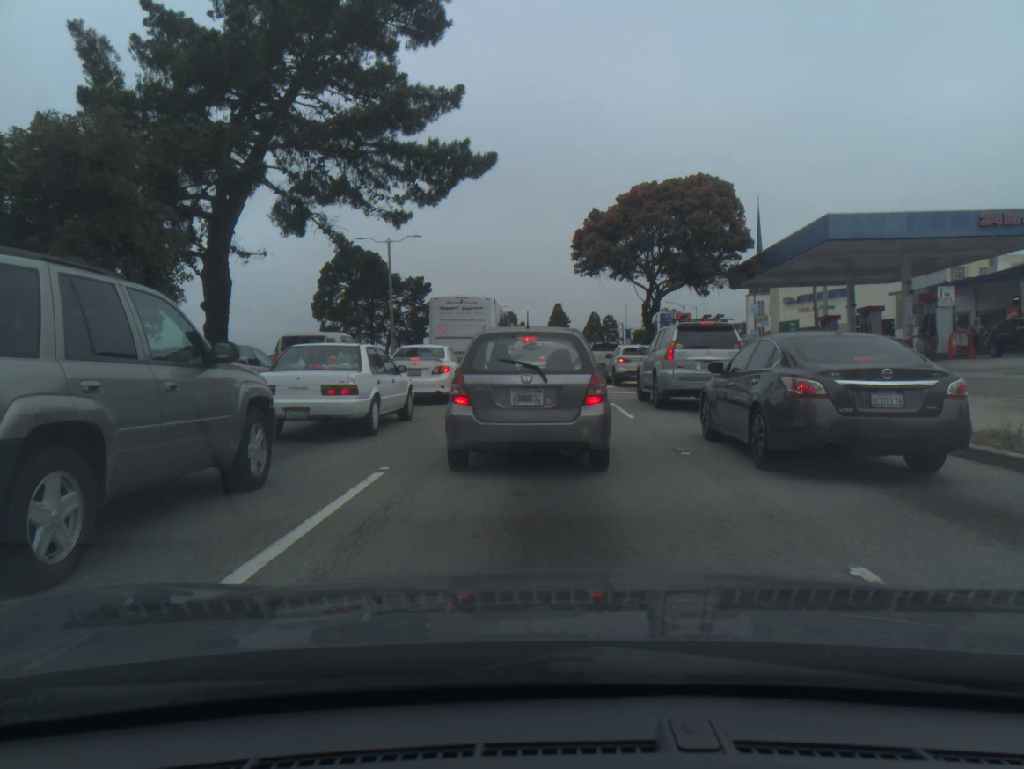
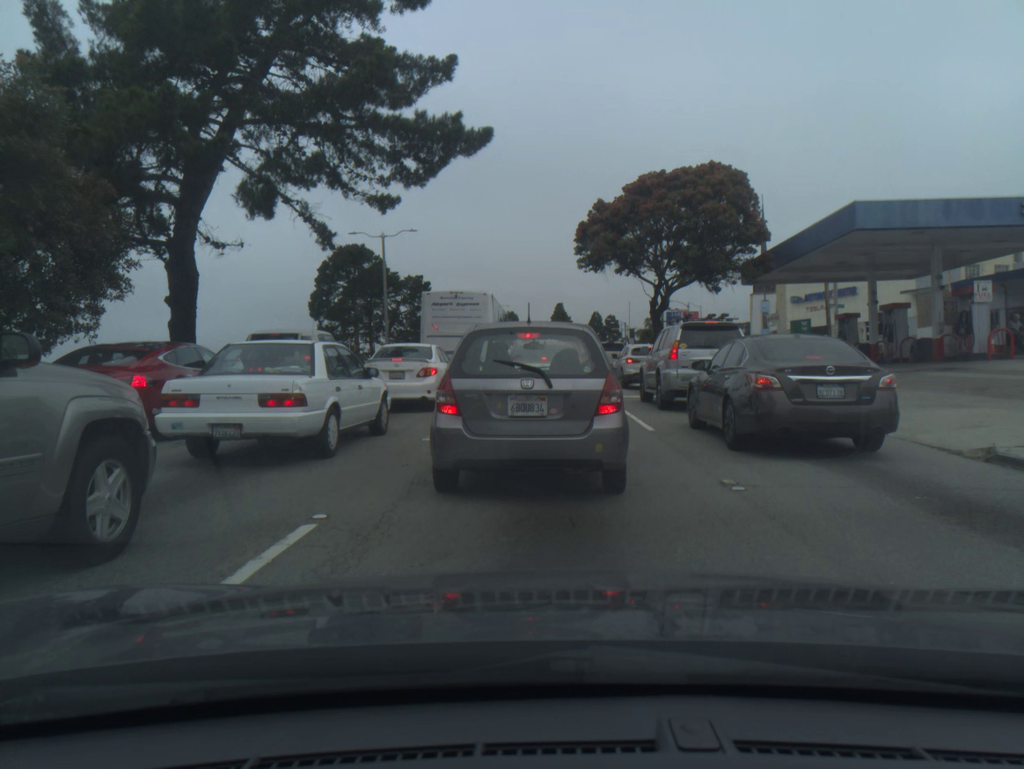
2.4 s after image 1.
(0.0, +2.4) m; 0°
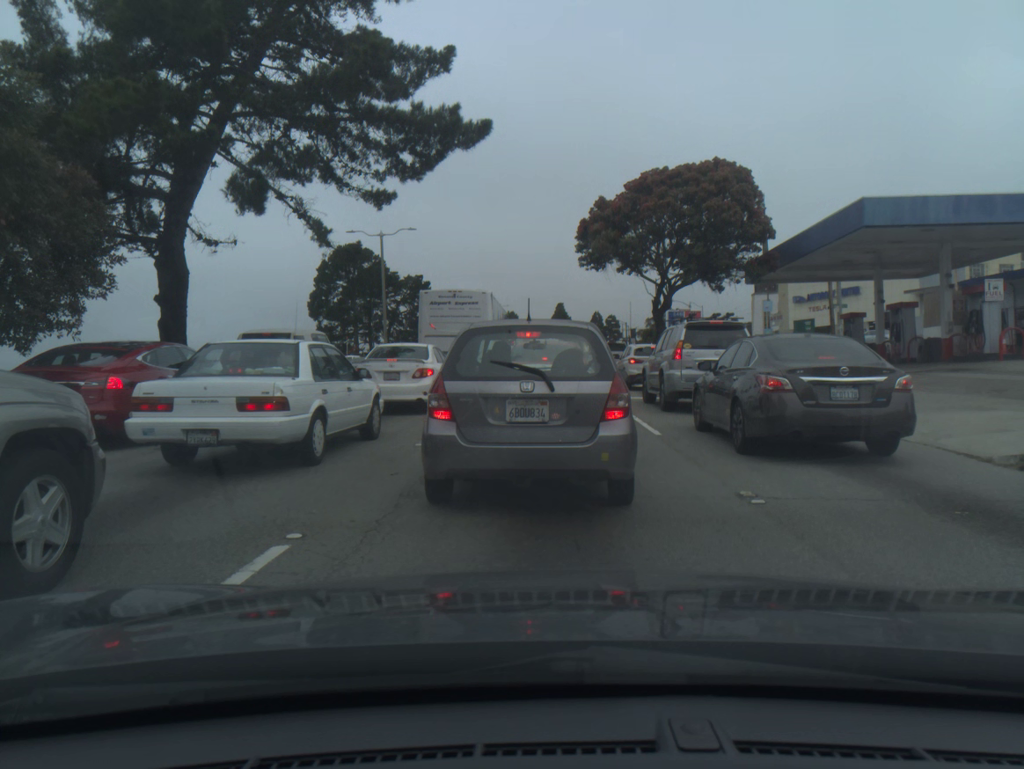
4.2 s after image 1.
(0.0, +0.6) m; 0°
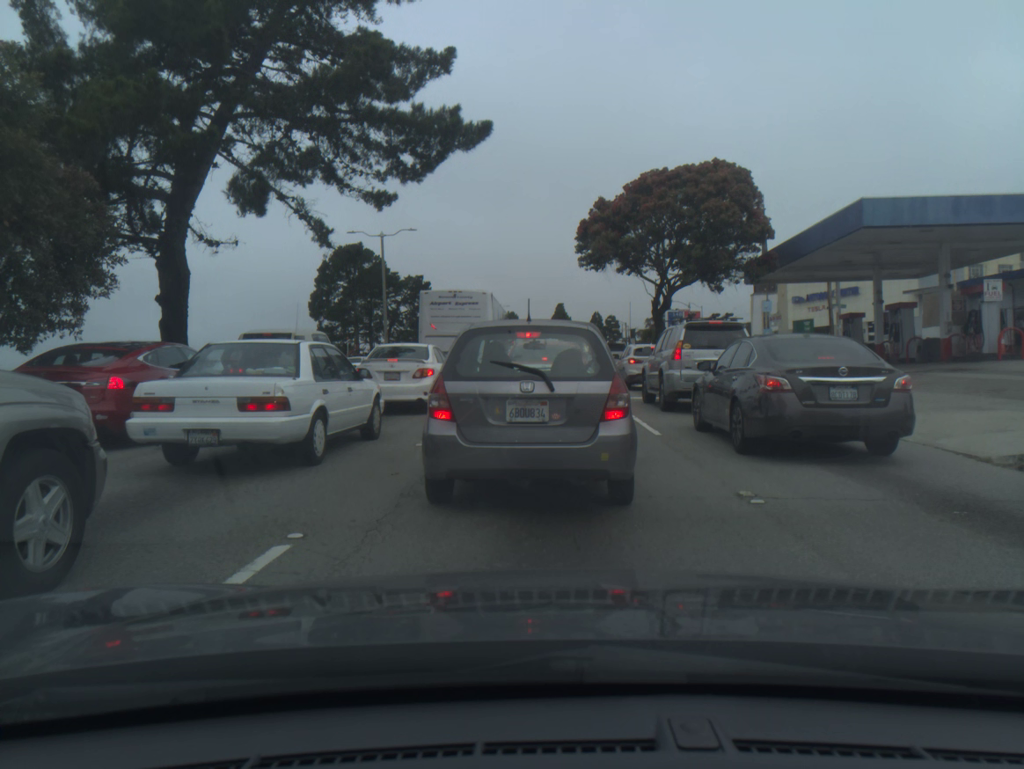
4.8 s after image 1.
(0.0, 0.0) m; 0°
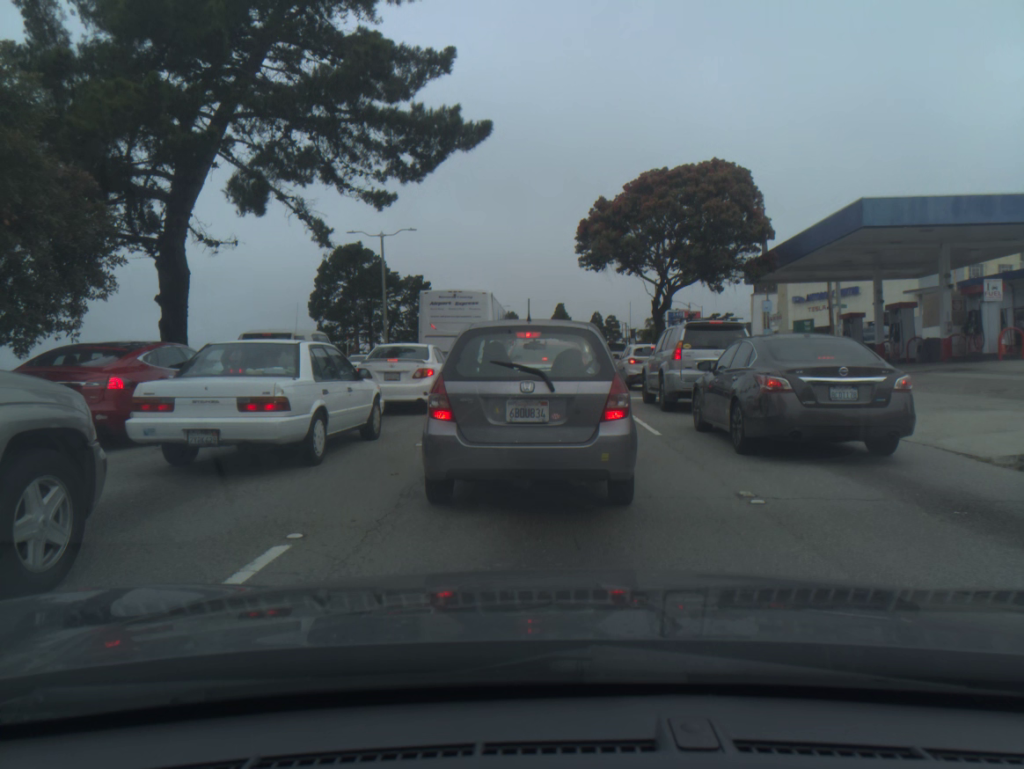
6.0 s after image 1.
(0.0, 0.0) m; 0°
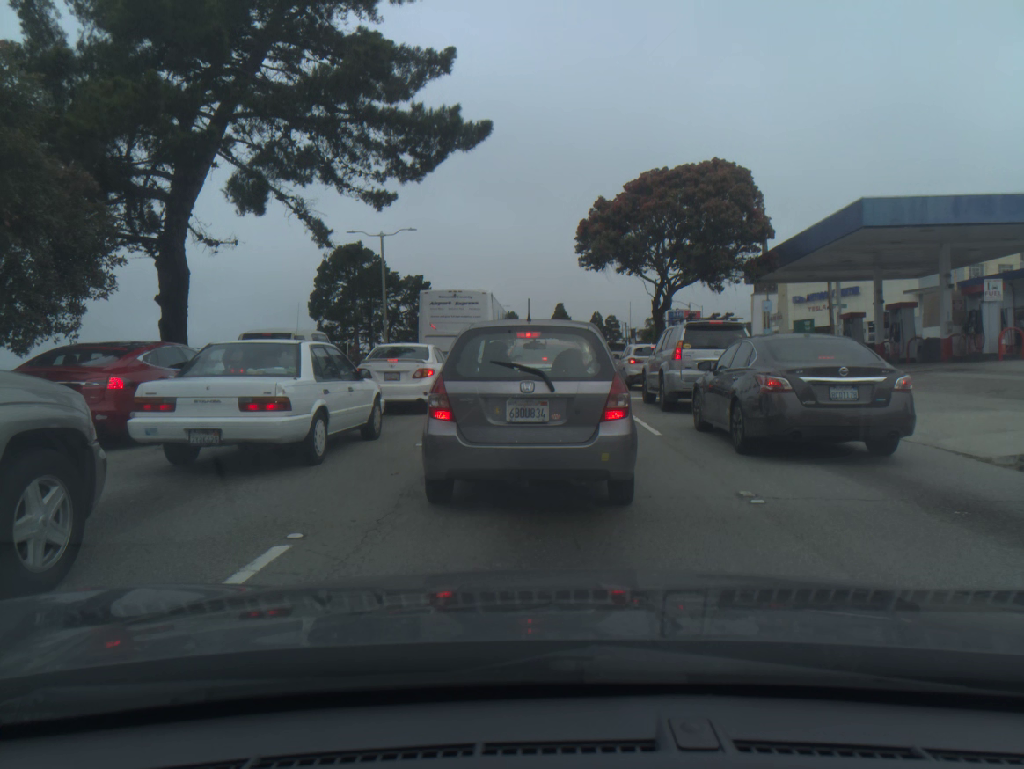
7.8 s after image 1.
(0.0, 0.0) m; 0°
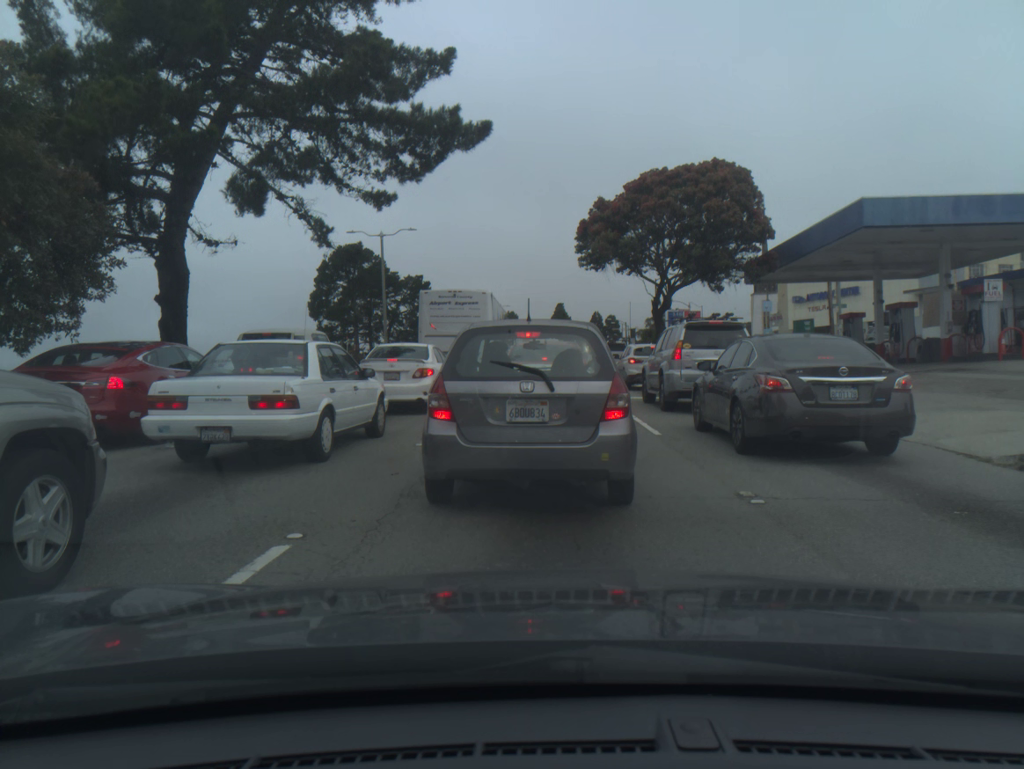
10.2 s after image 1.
(0.0, -0.1) m; 0°
